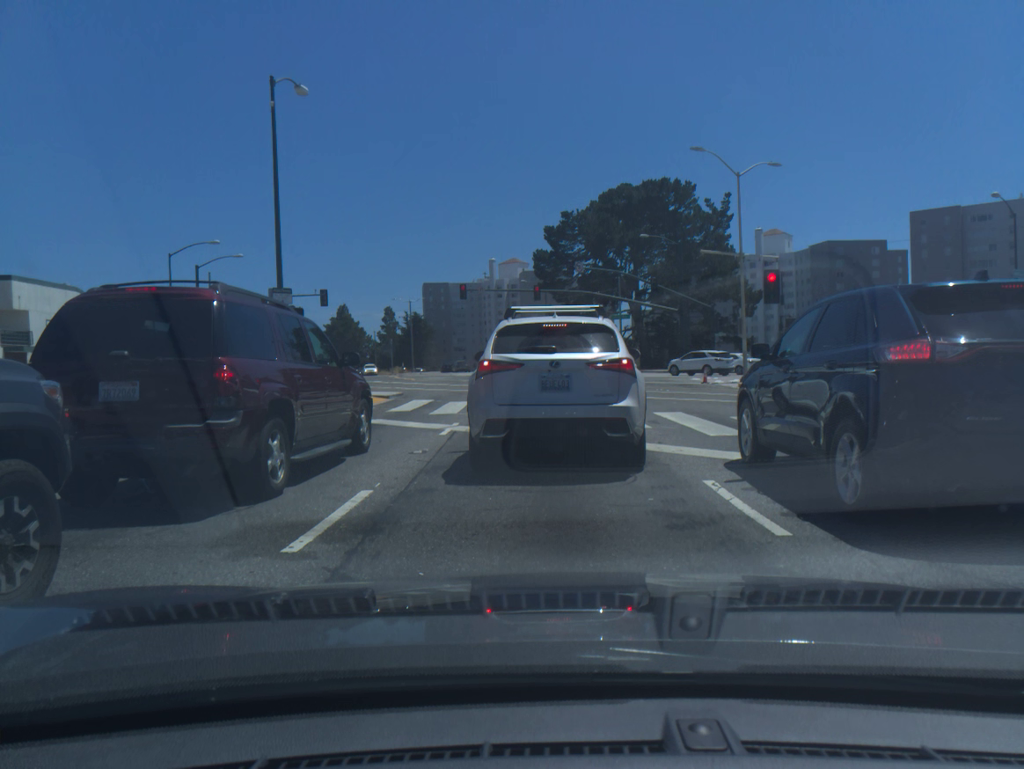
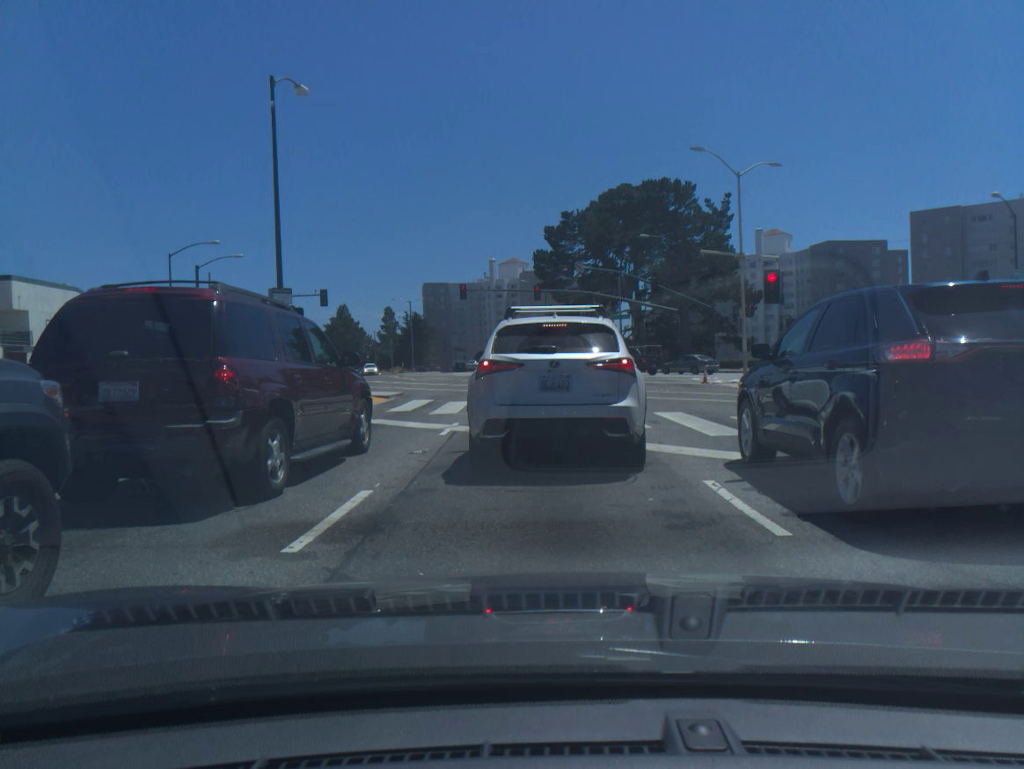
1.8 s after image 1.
(0.0, 0.0) m; 0°
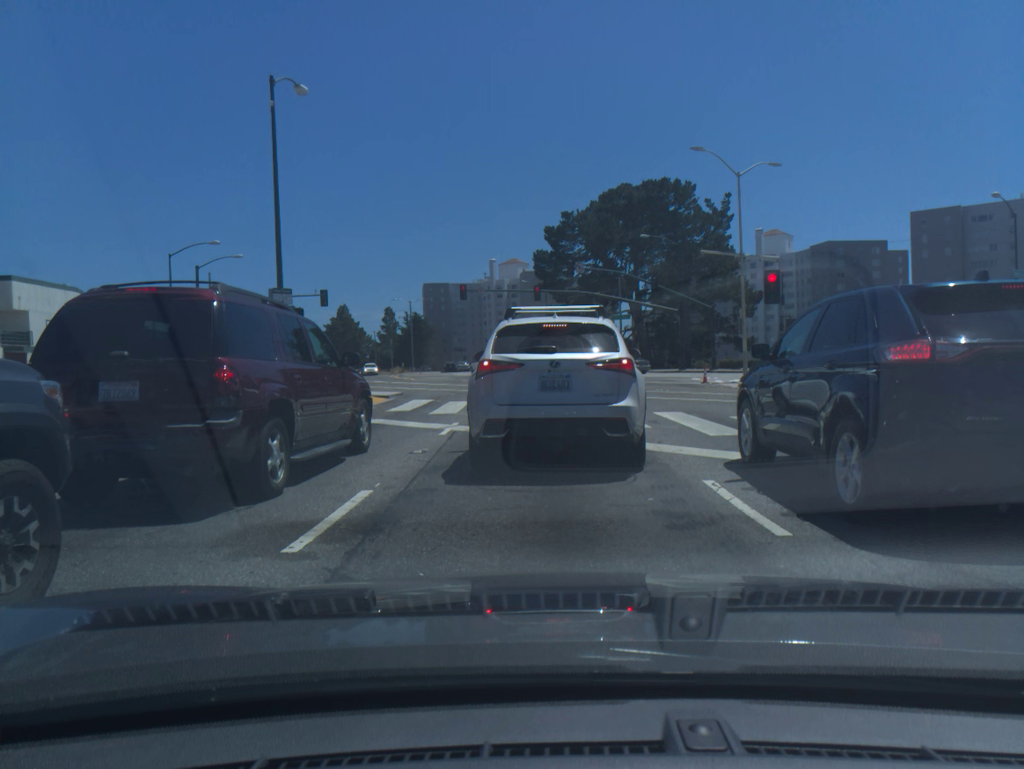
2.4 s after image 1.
(0.0, 0.0) m; 0°
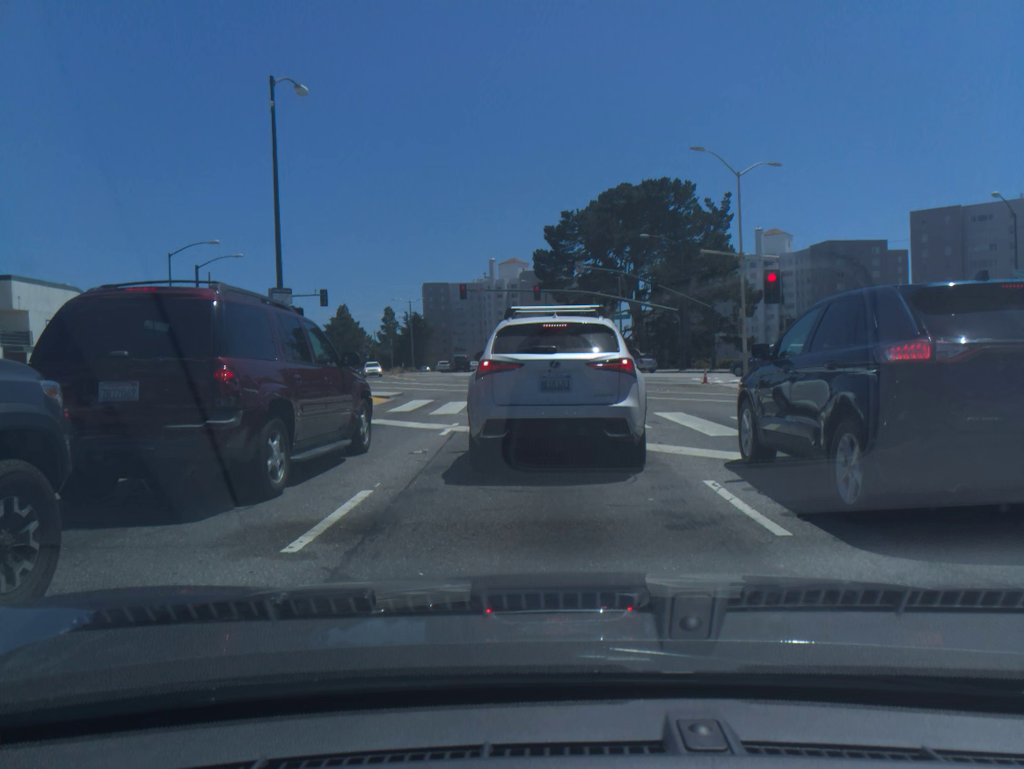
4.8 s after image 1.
(0.0, 0.0) m; 0°
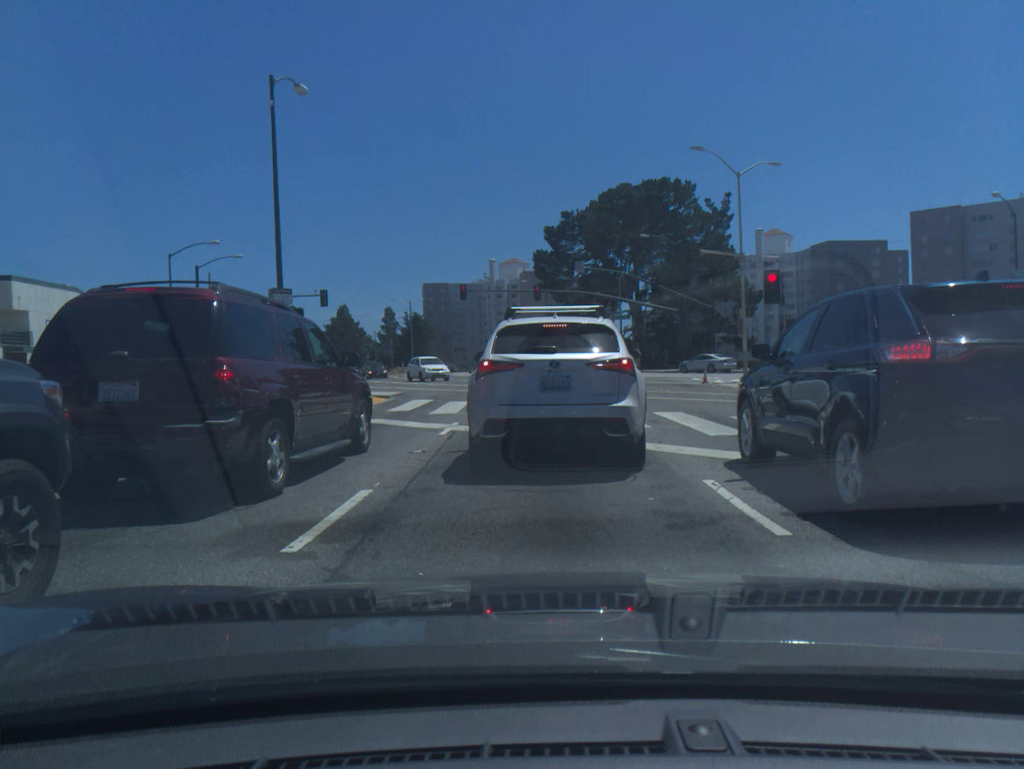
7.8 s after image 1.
(+0.2, 0.0) m; 0°
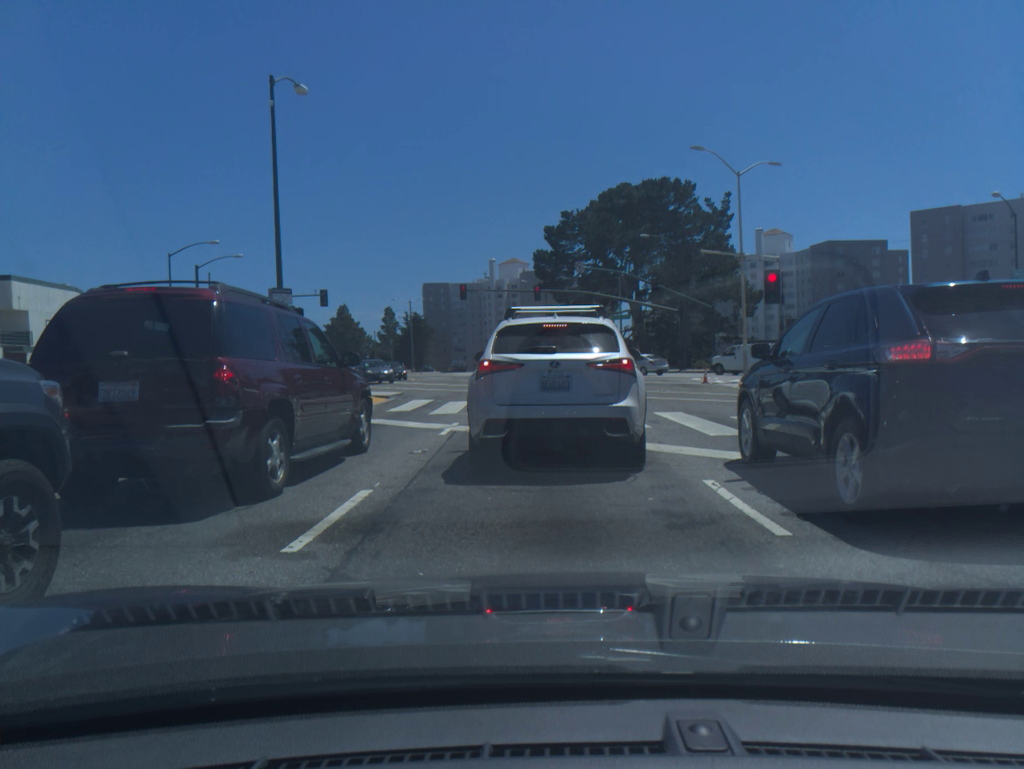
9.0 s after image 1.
(0.0, 0.0) m; 0°
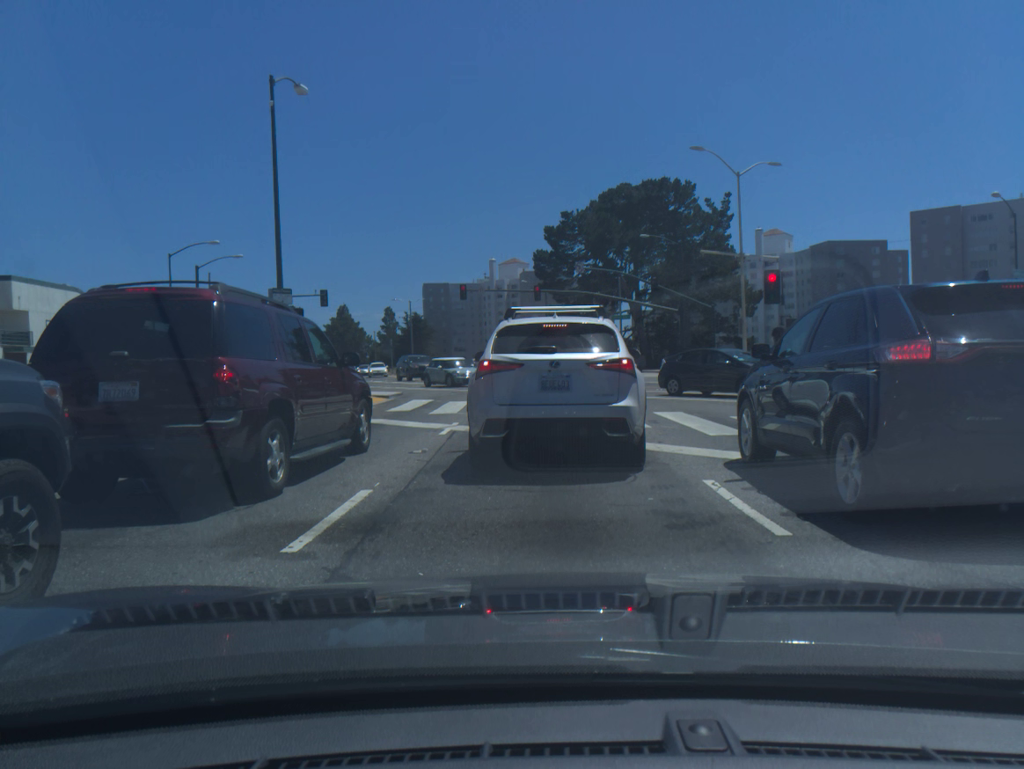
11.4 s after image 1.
(-0.2, 0.0) m; 0°
